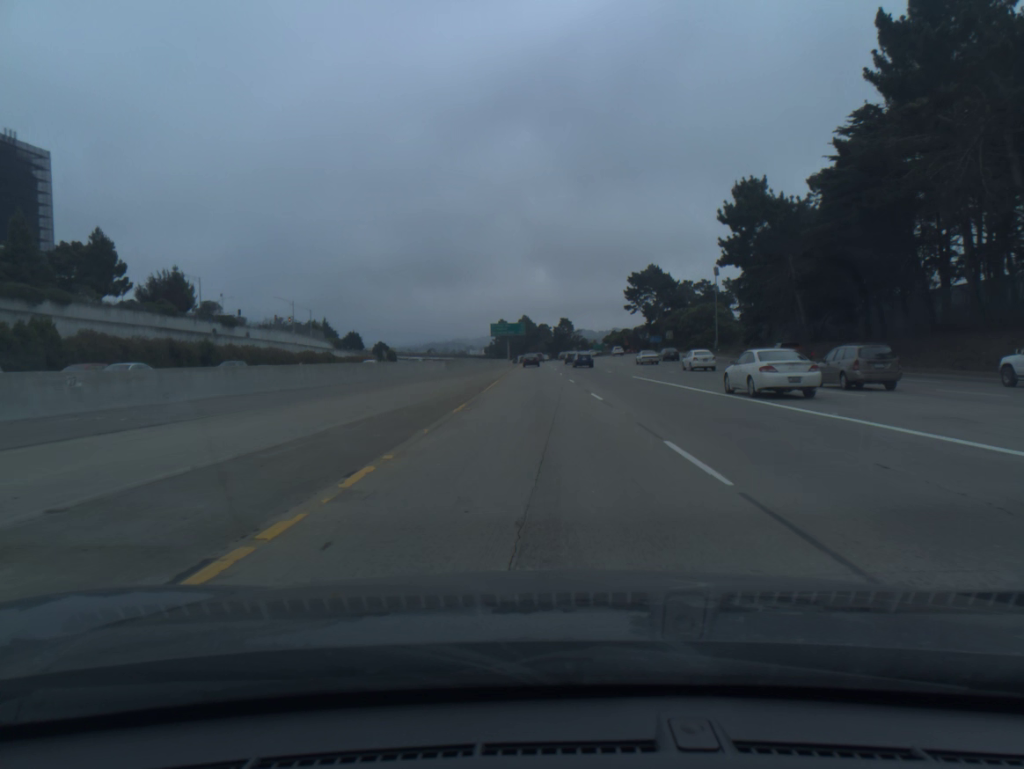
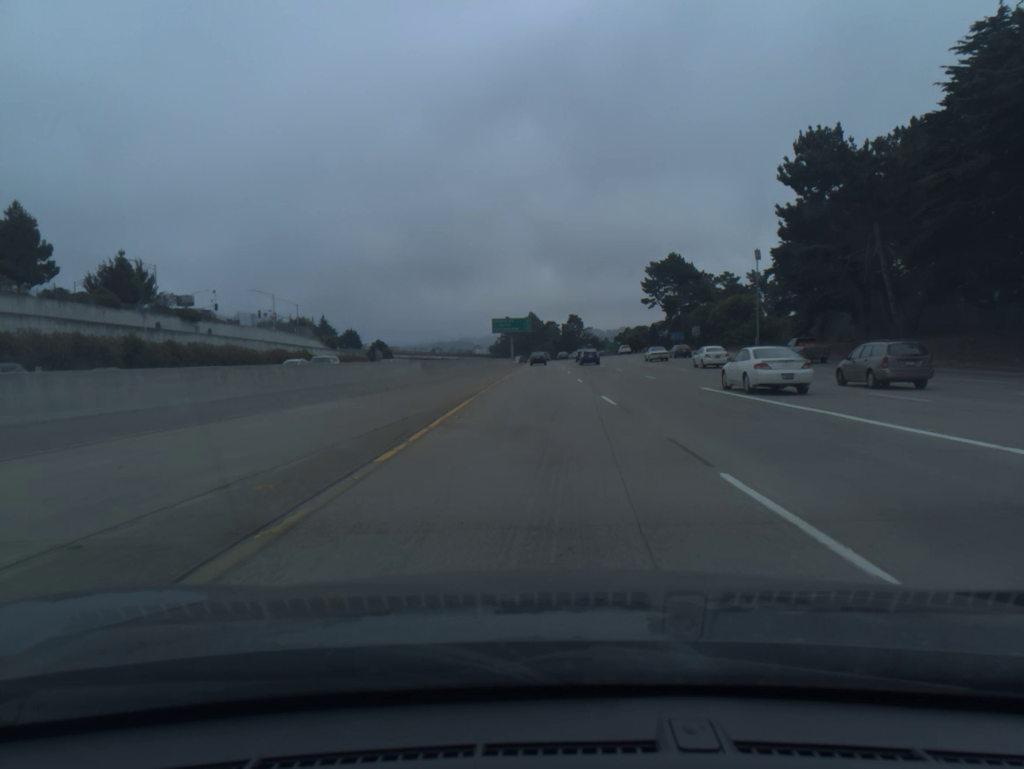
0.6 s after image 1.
(-0.1, +17.8) m; -1°
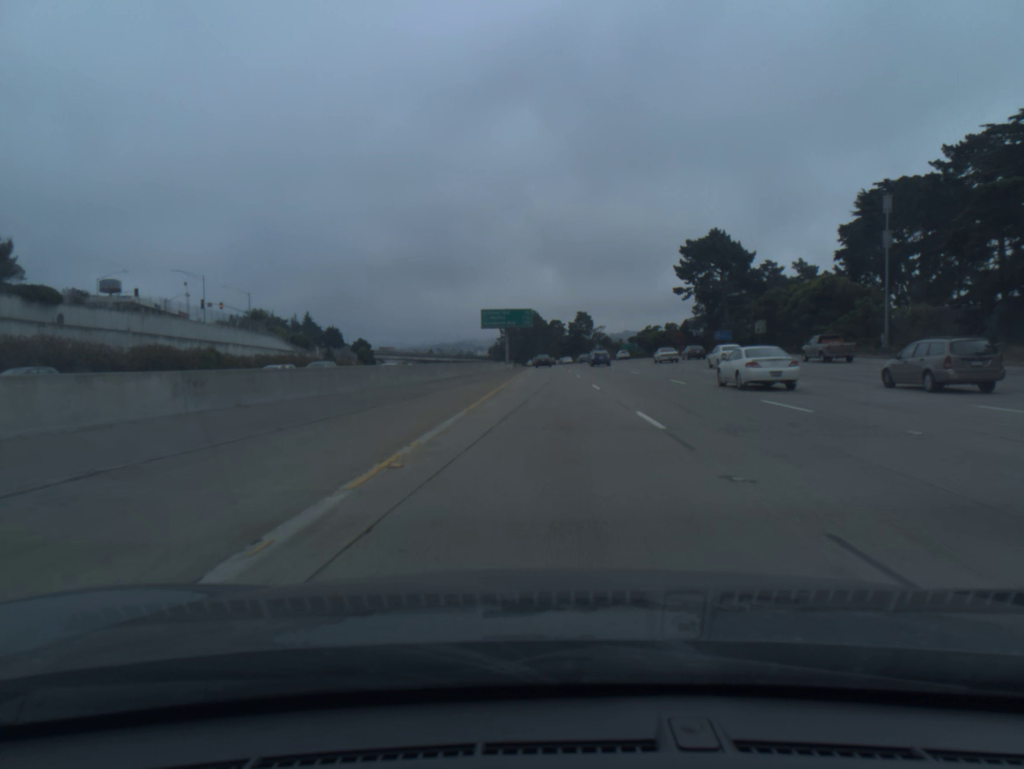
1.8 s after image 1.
(-0.1, +35.6) m; 0°
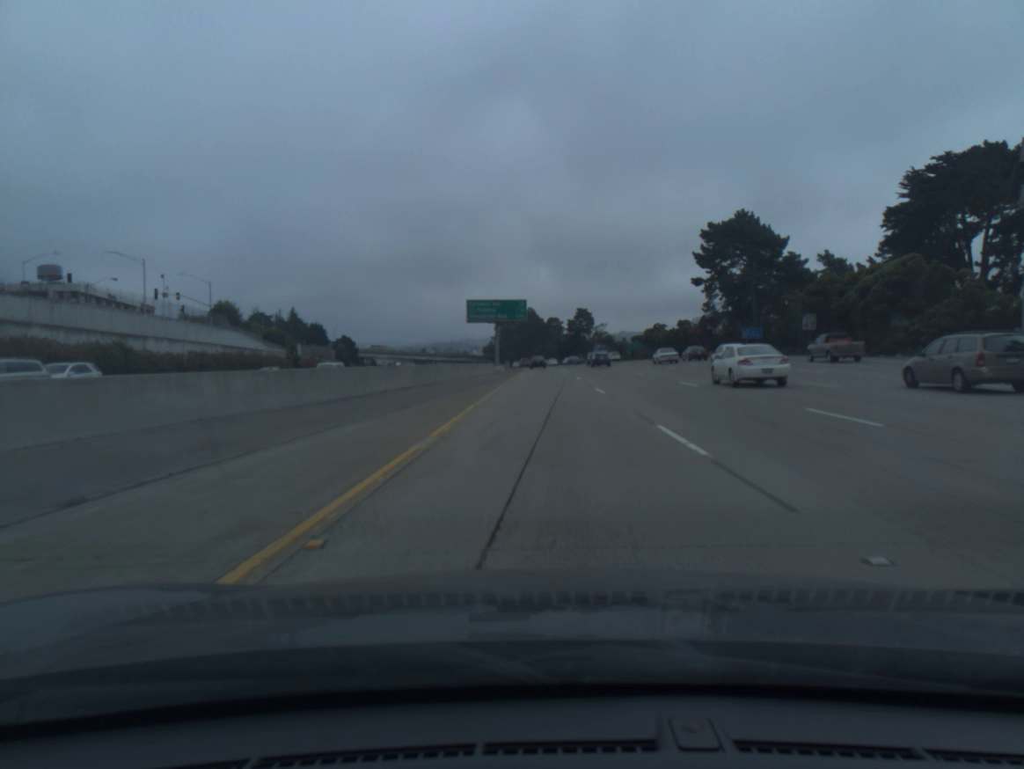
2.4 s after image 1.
(0.0, +17.9) m; 0°
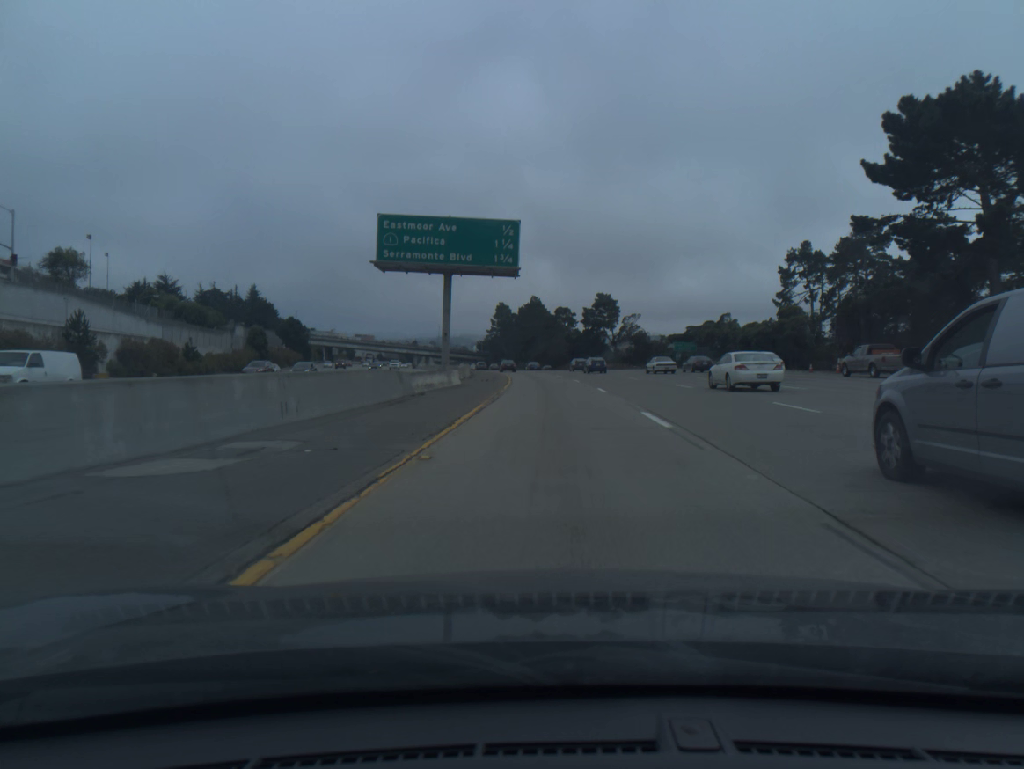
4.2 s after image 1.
(0.0, +54.3) m; 0°
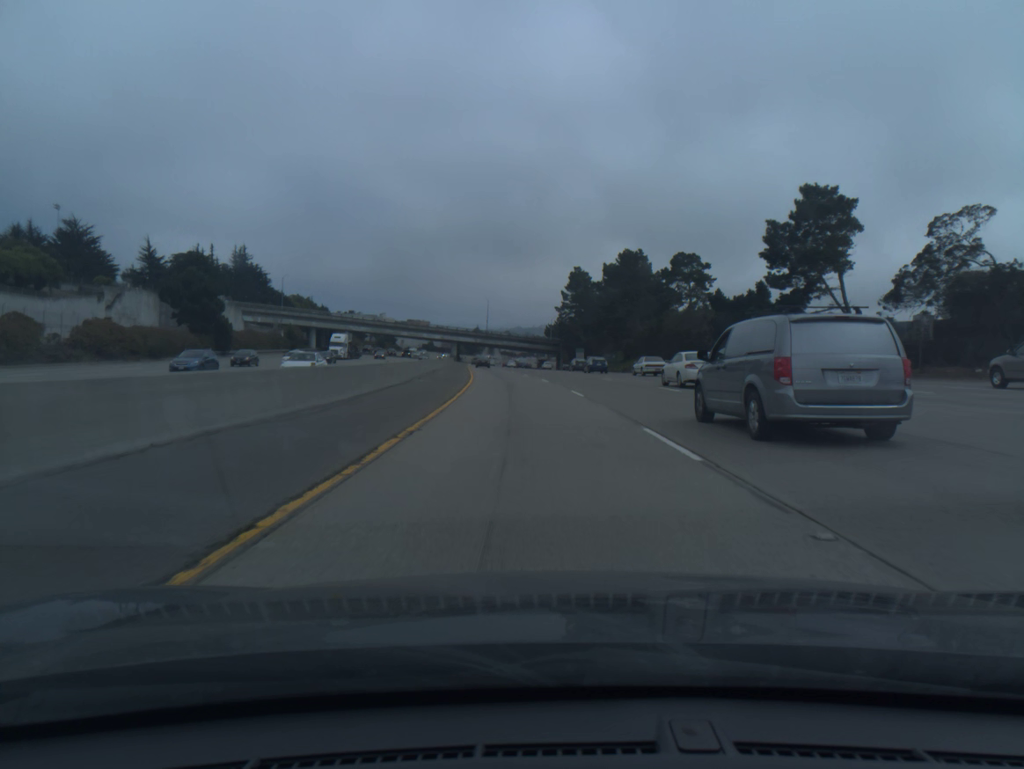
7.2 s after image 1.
(-3.0, +91.9) m; -6°
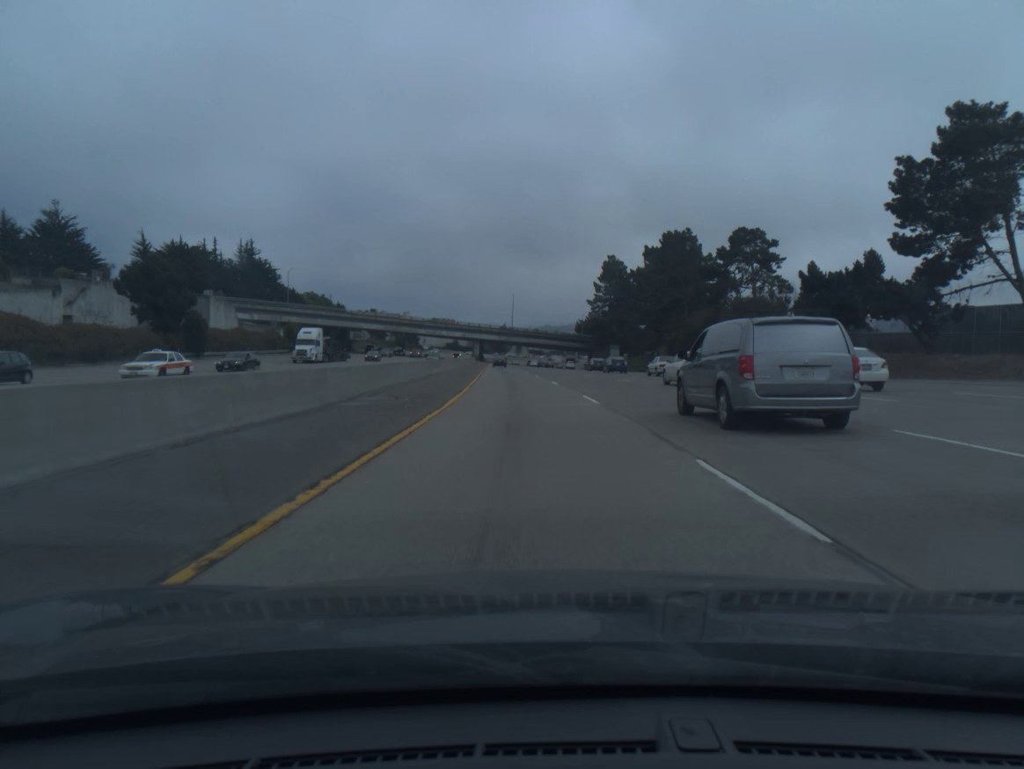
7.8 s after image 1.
(-0.3, +18.5) m; -2°
